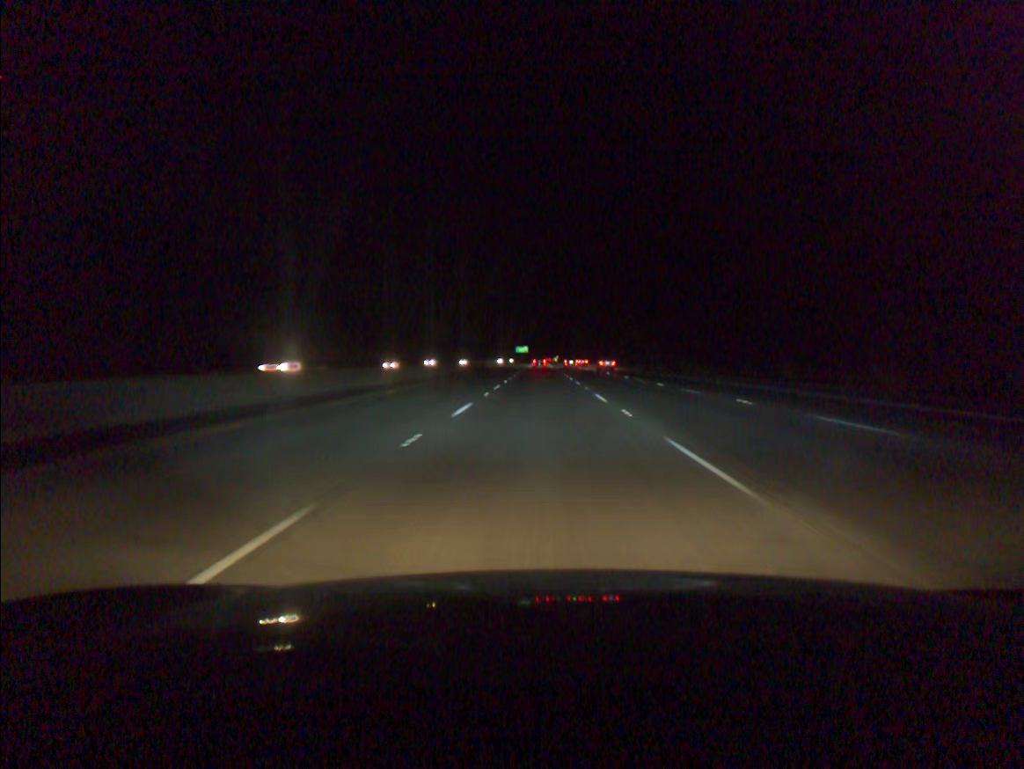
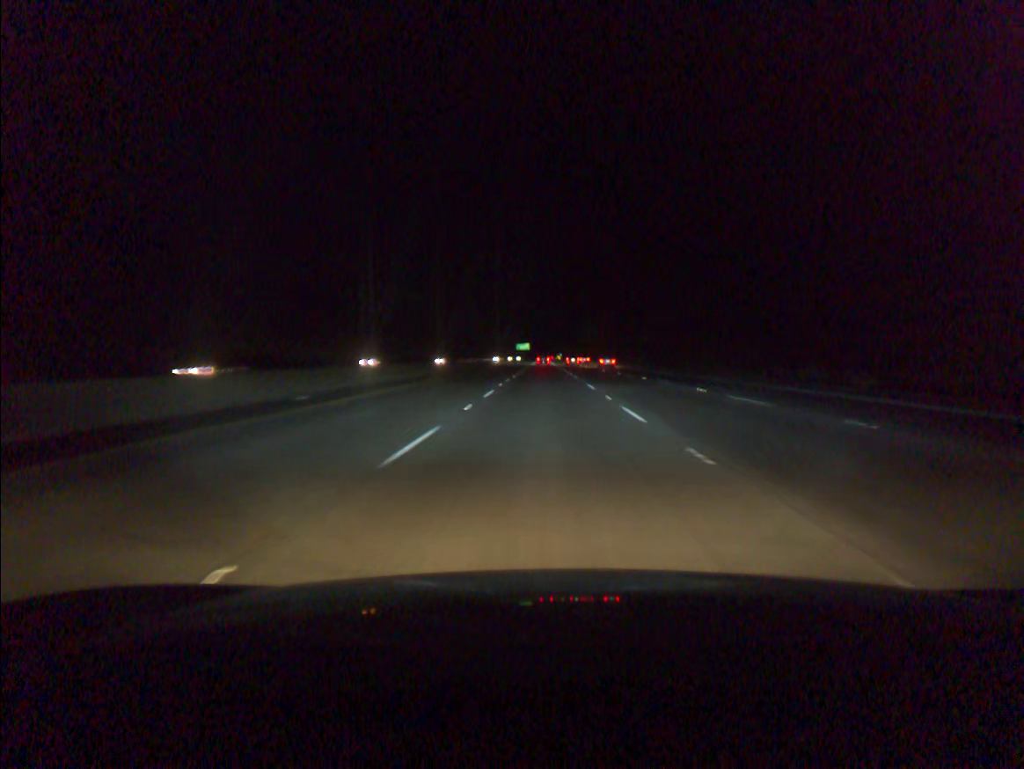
(-0.1, +36.4) m; 0°
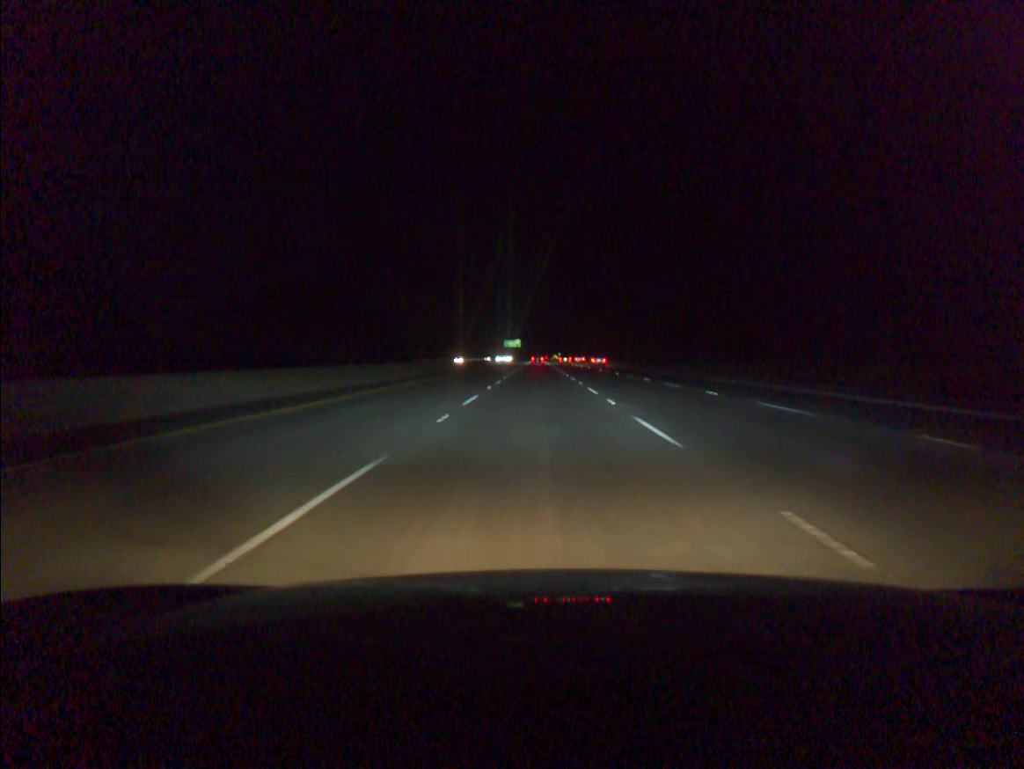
(+0.3, +91.3) m; 0°
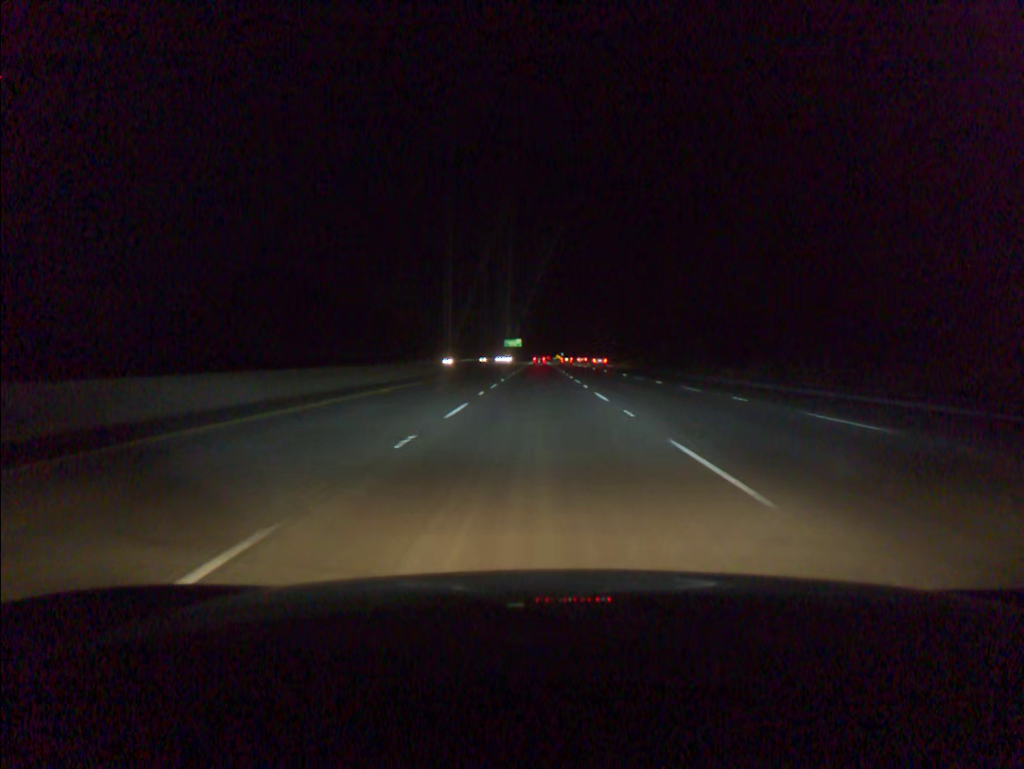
(0.0, +18.3) m; 0°
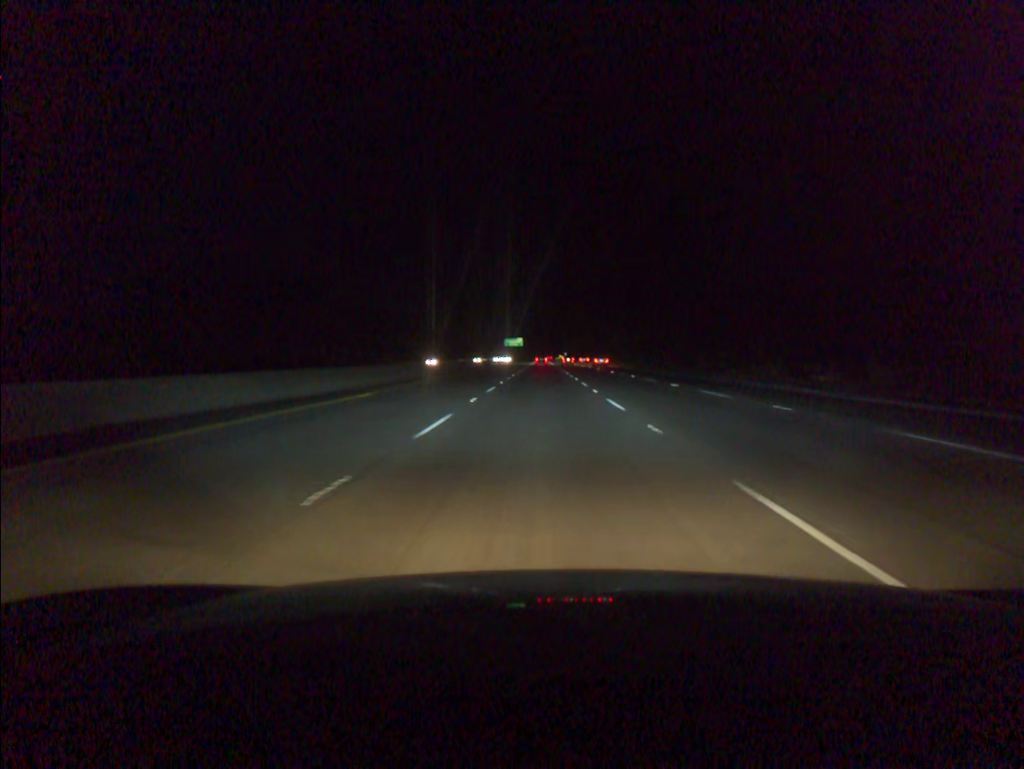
(0.0, +18.3) m; 0°
